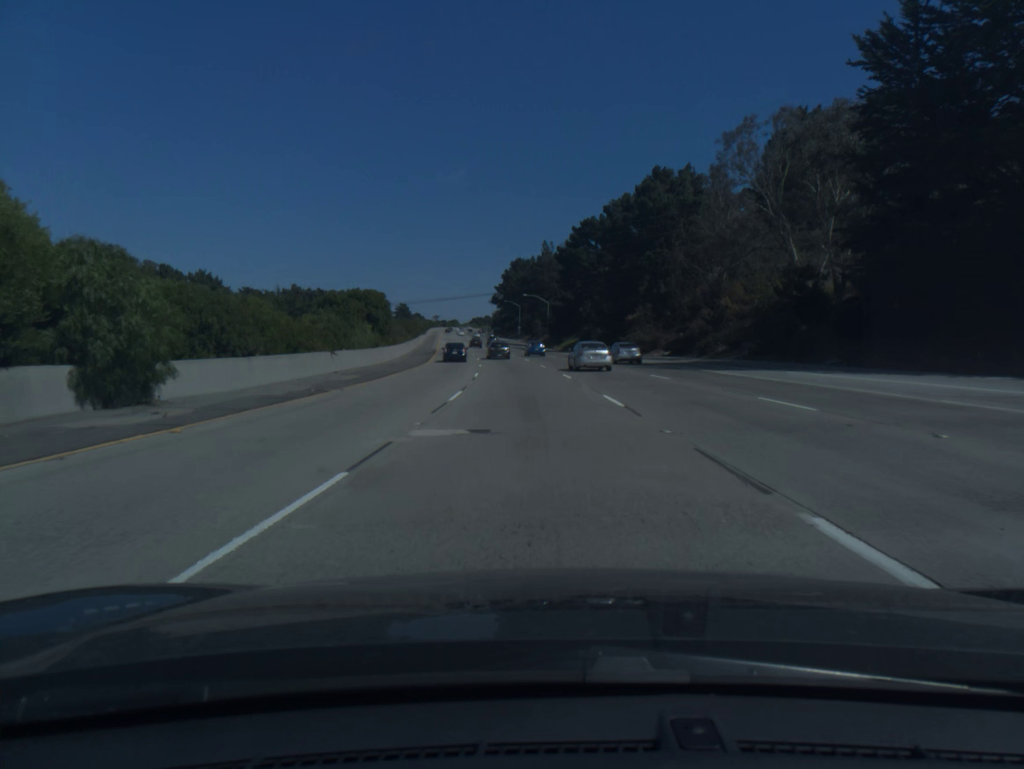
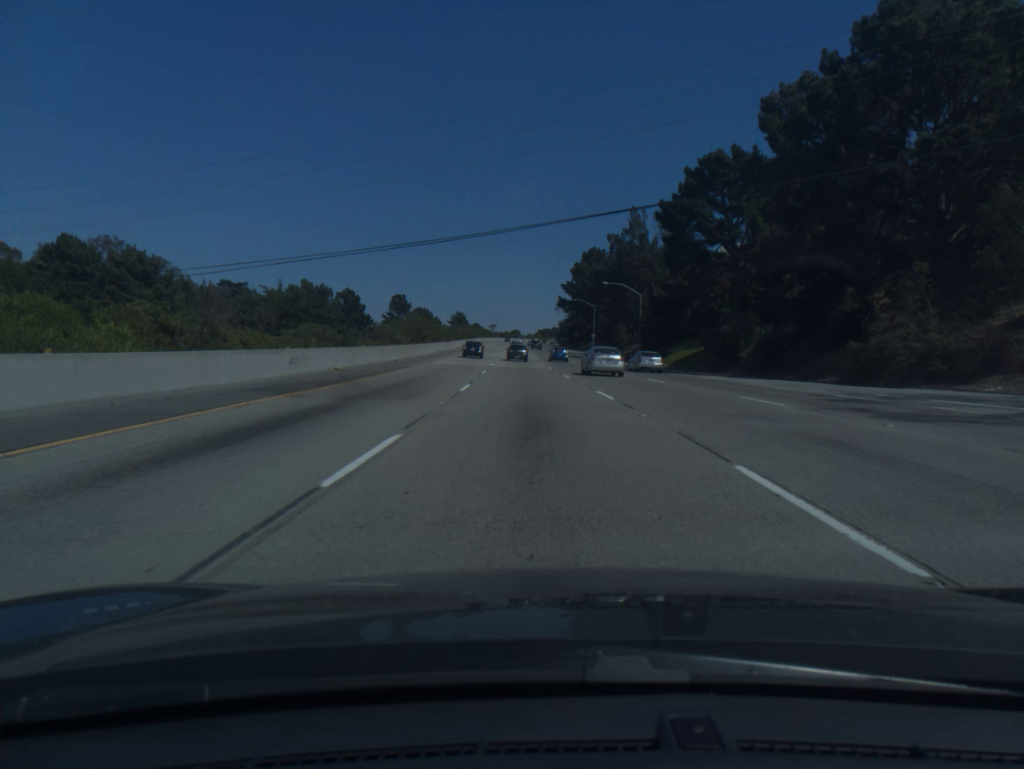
(-2.6, +55.9) m; -5°
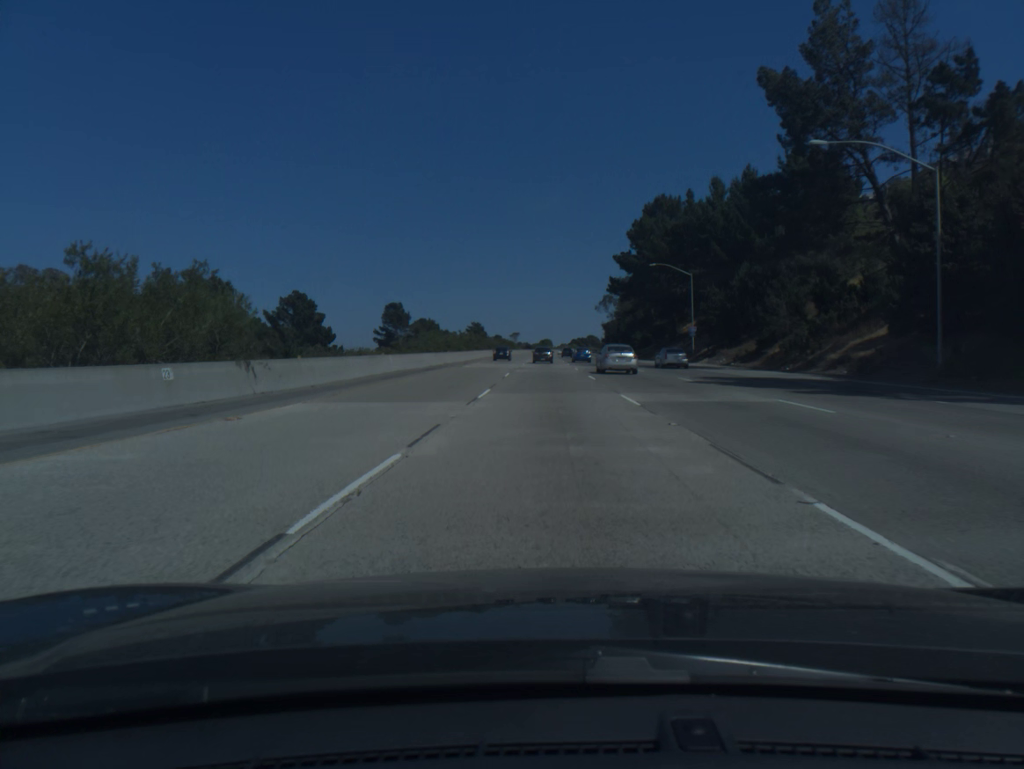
(-2.4, +74.4) m; -2°
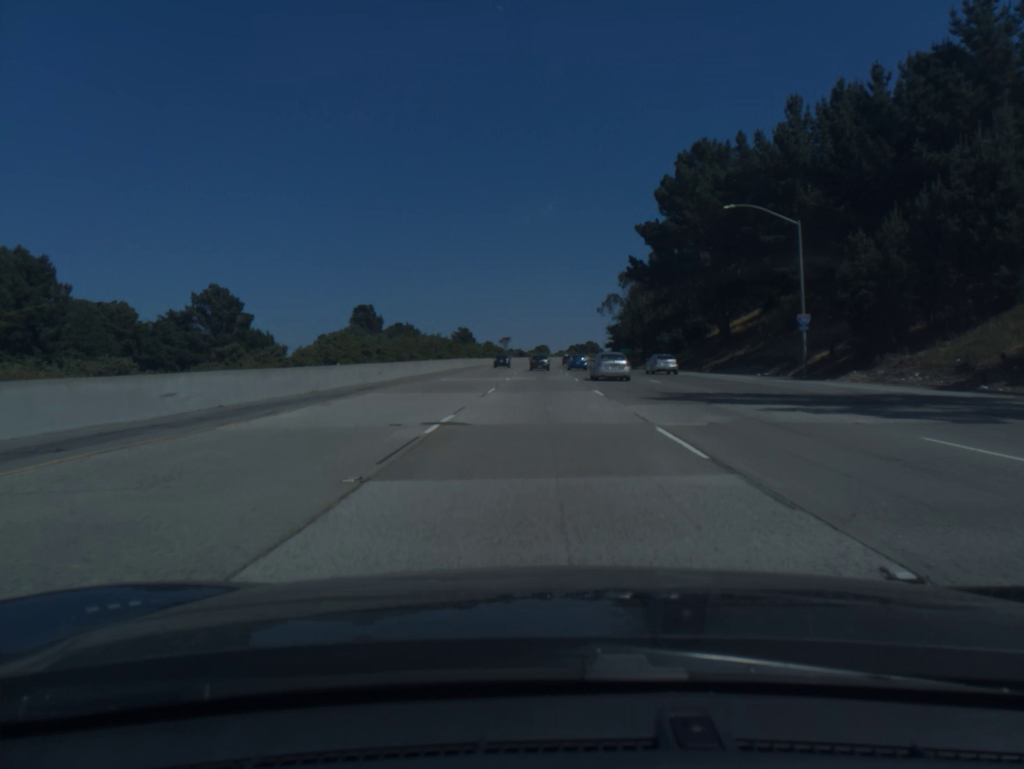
(+0.2, +37.2) m; 0°
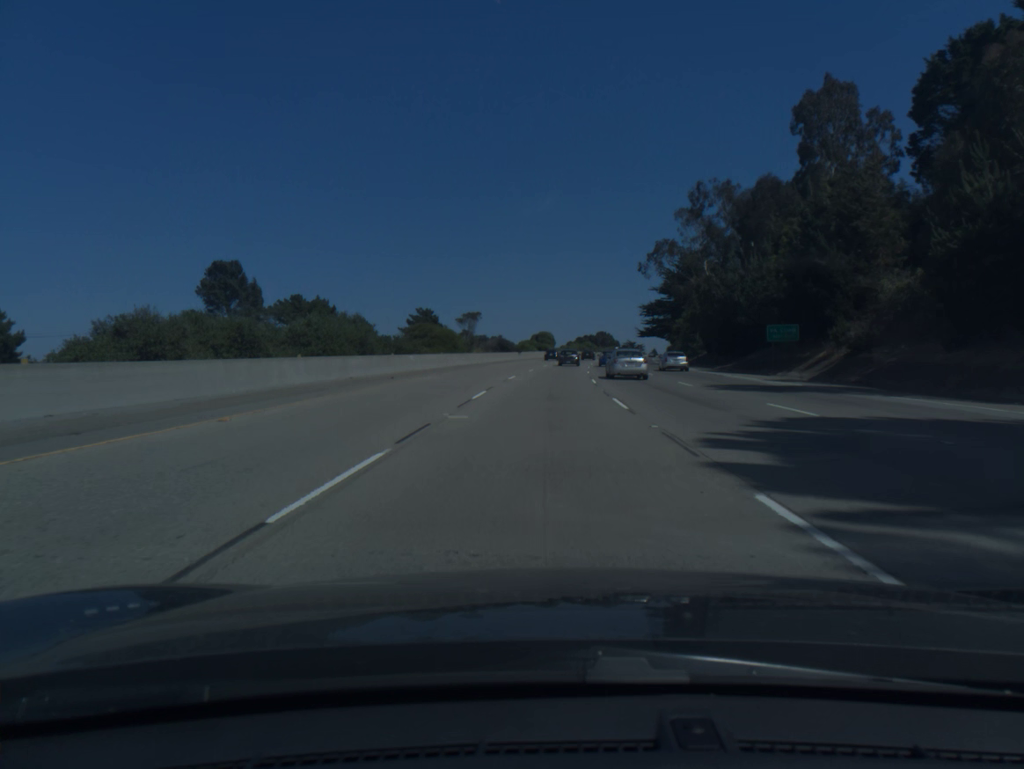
(-0.3, +93.8) m; 0°
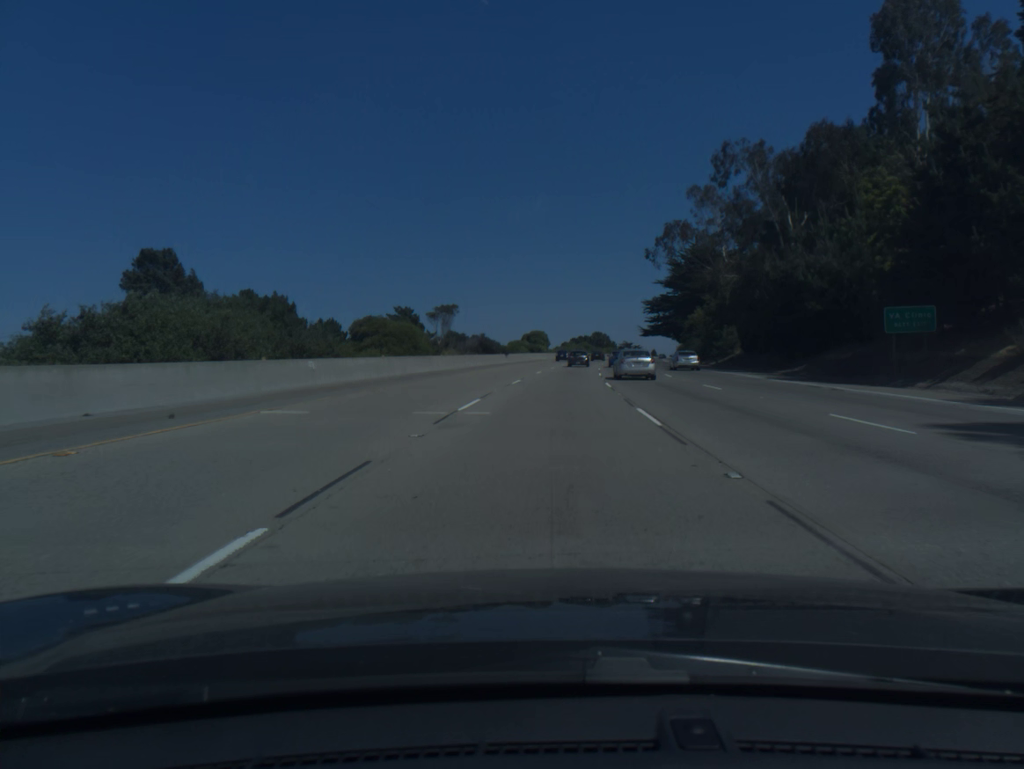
(+0.1, +18.8) m; +1°
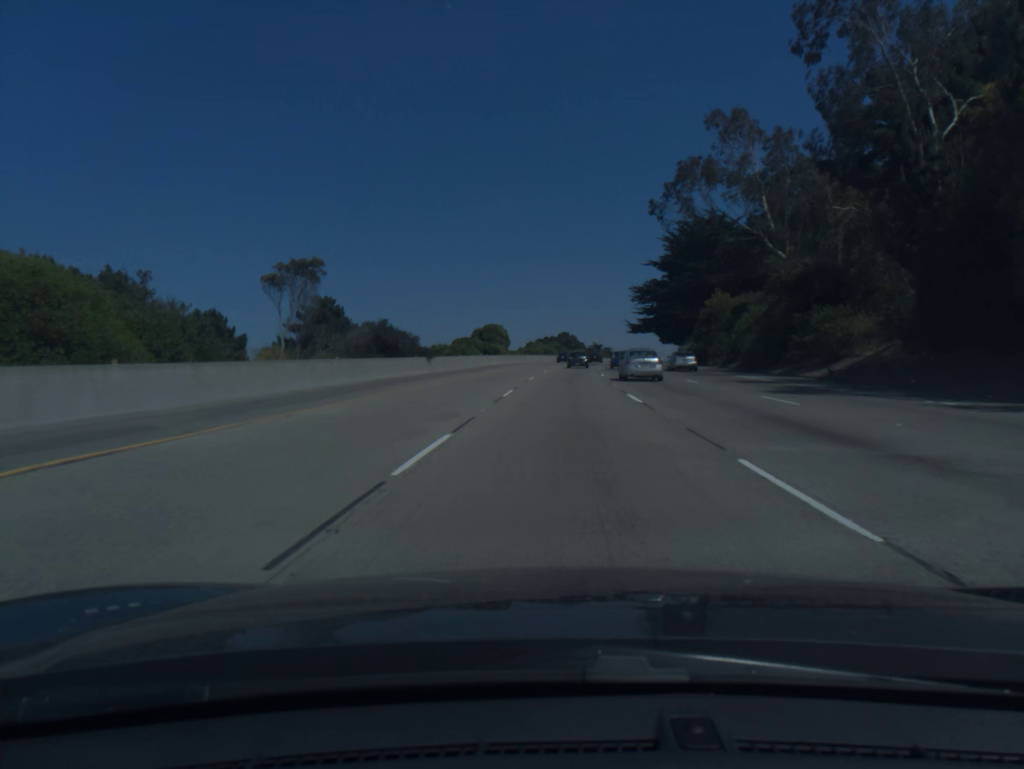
(+0.7, +37.6) m; +3°
